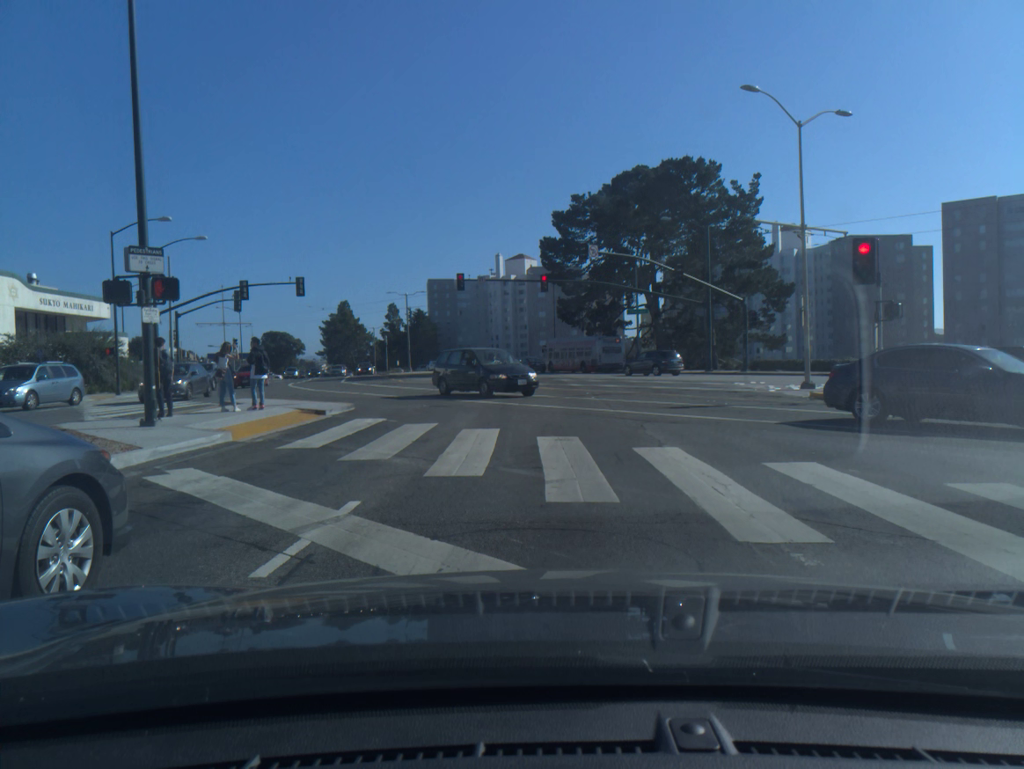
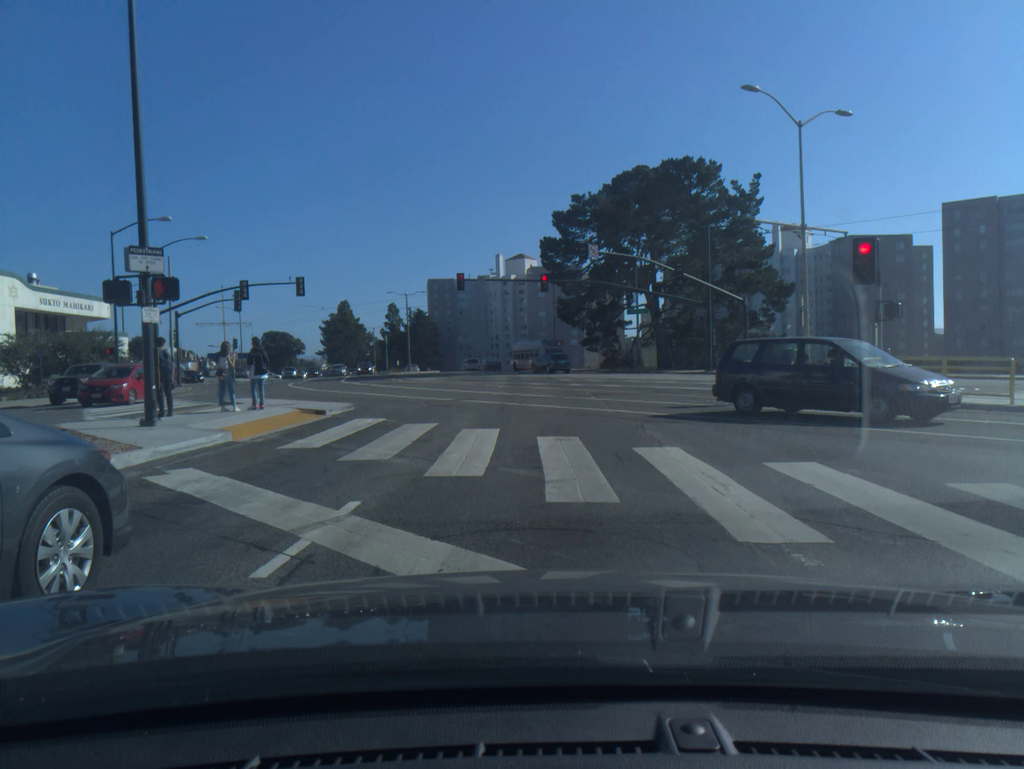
(0.0, 0.0) m; 0°
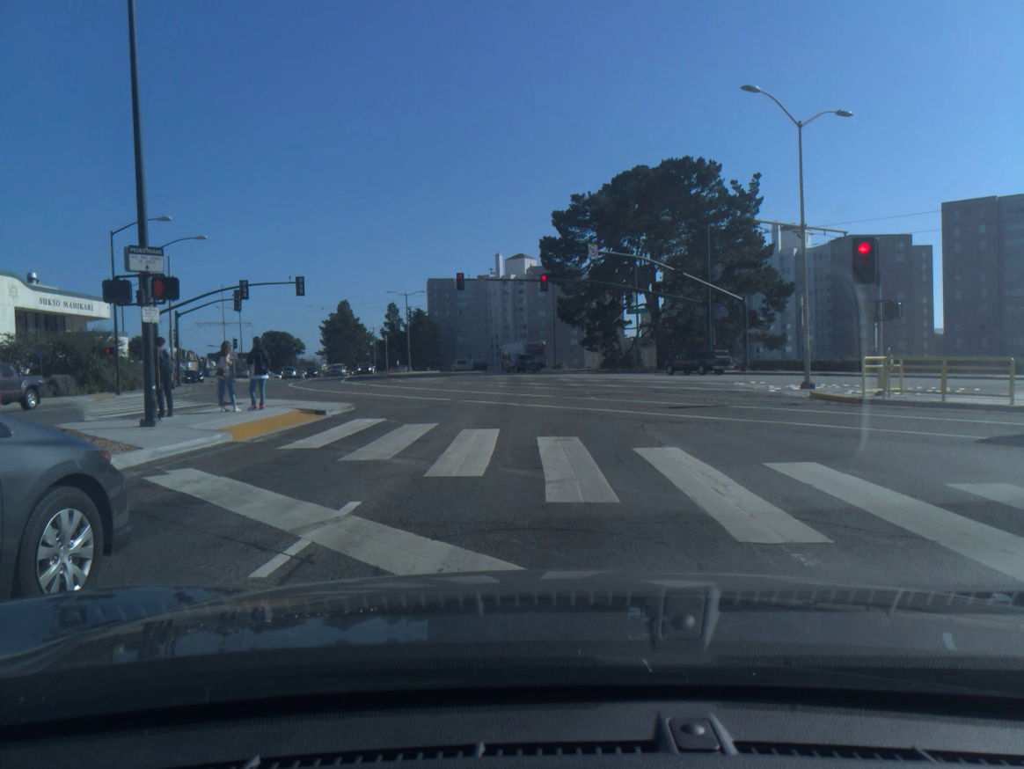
(0.0, 0.0) m; 0°
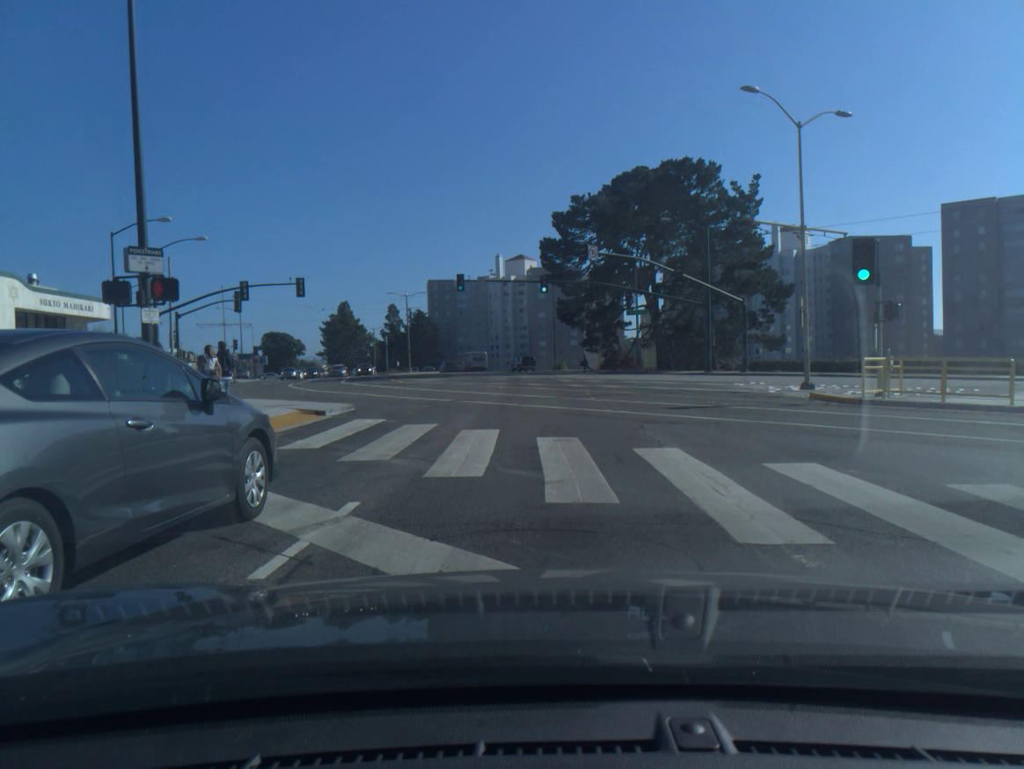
(0.0, 0.0) m; 0°
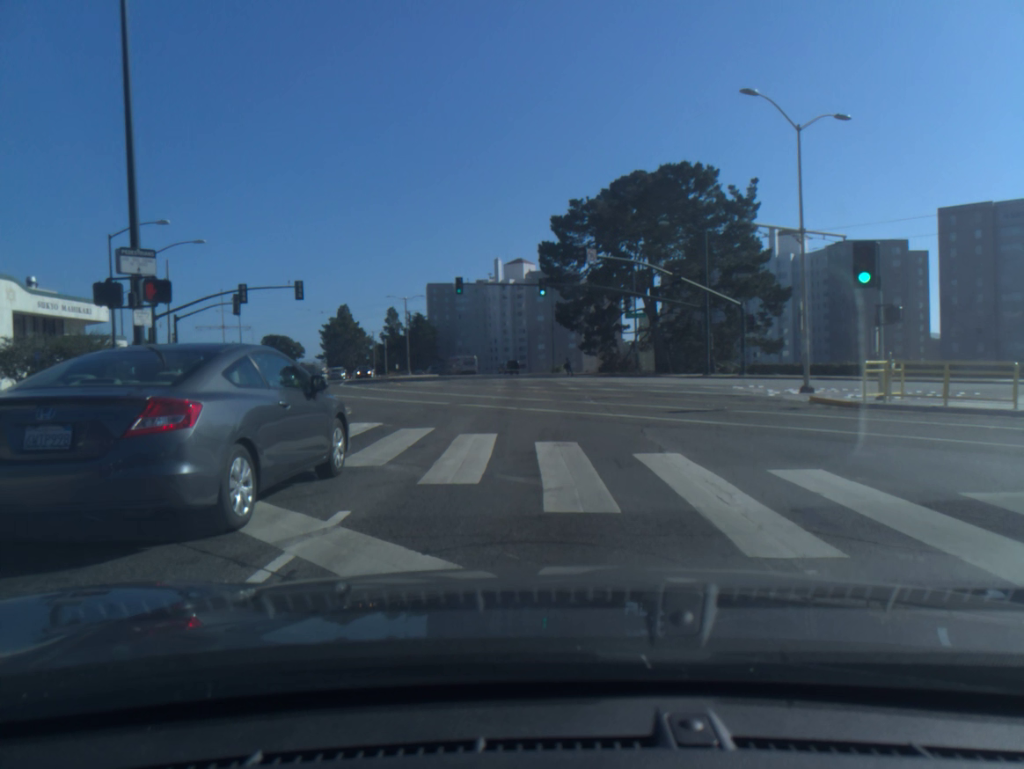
(0.0, +0.3) m; 0°
